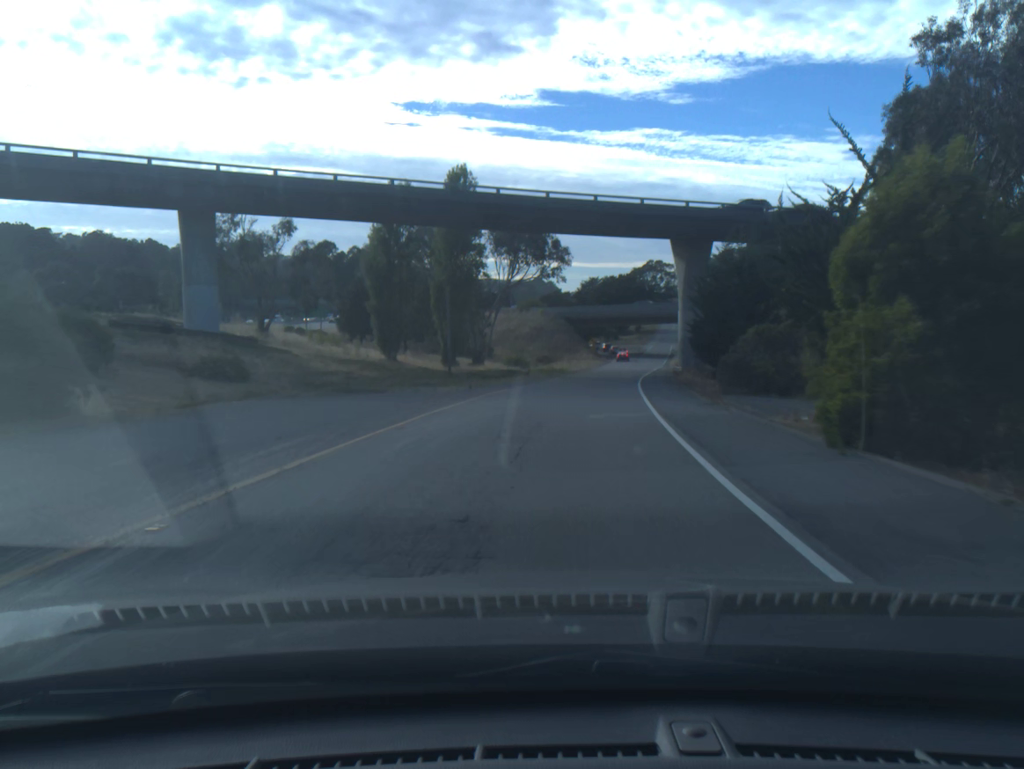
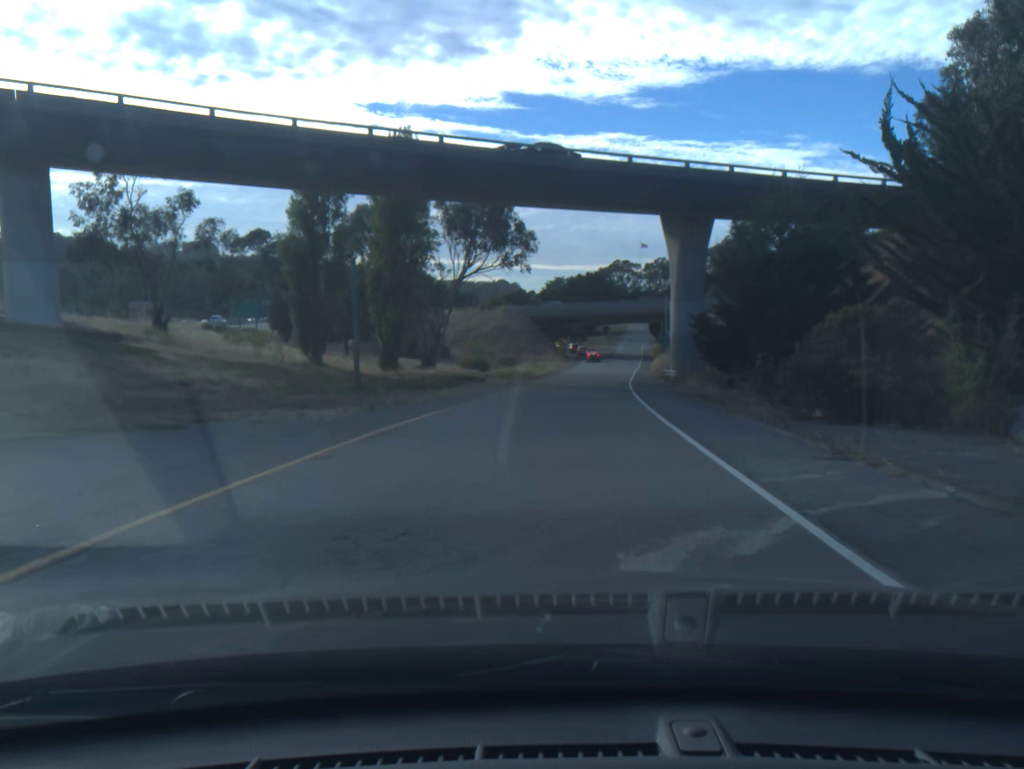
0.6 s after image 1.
(+0.2, +11.4) m; +2°
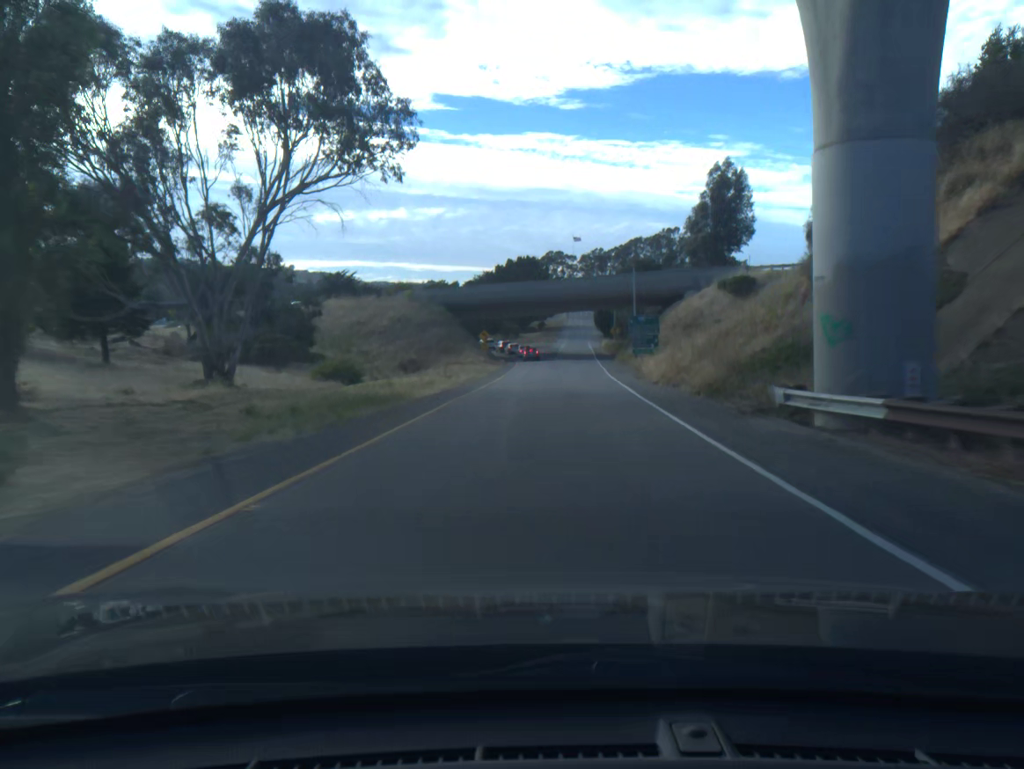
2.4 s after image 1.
(+1.7, +33.6) m; +5°
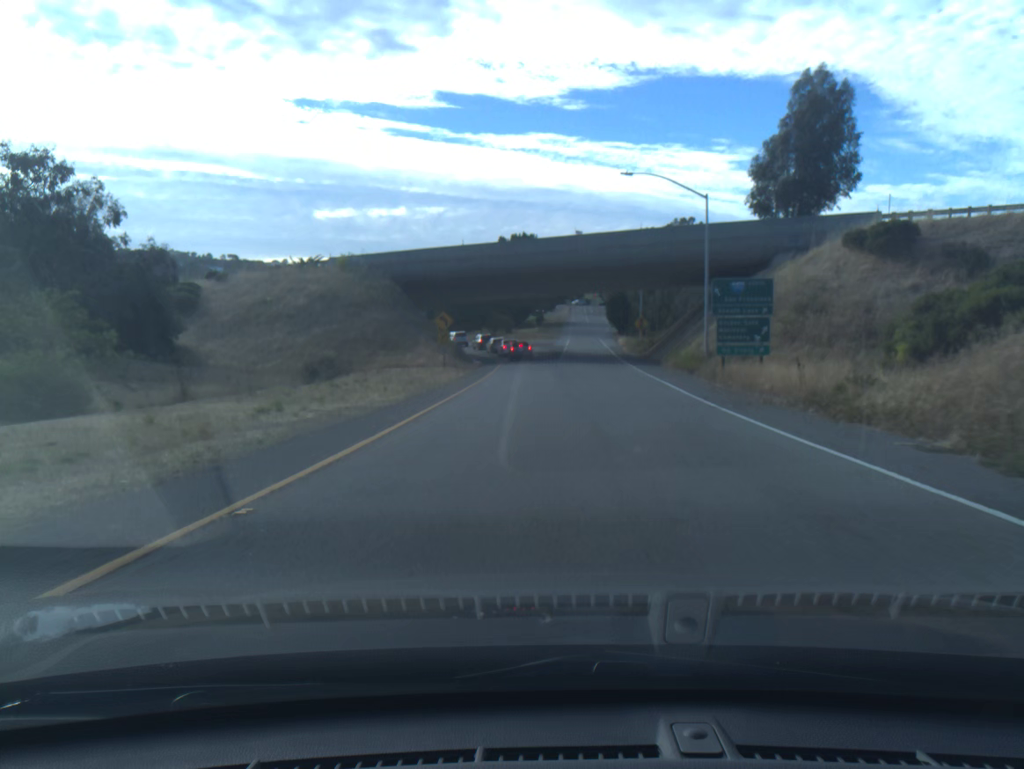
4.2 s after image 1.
(0.0, +31.5) m; 0°
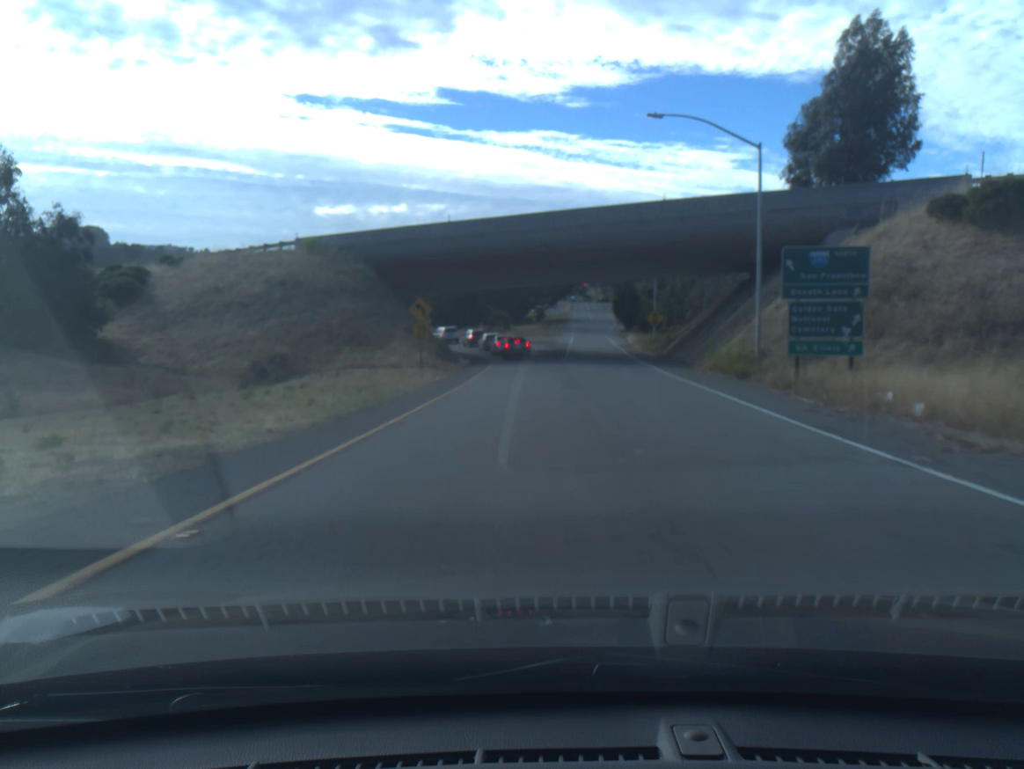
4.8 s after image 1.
(0.0, +9.4) m; 0°
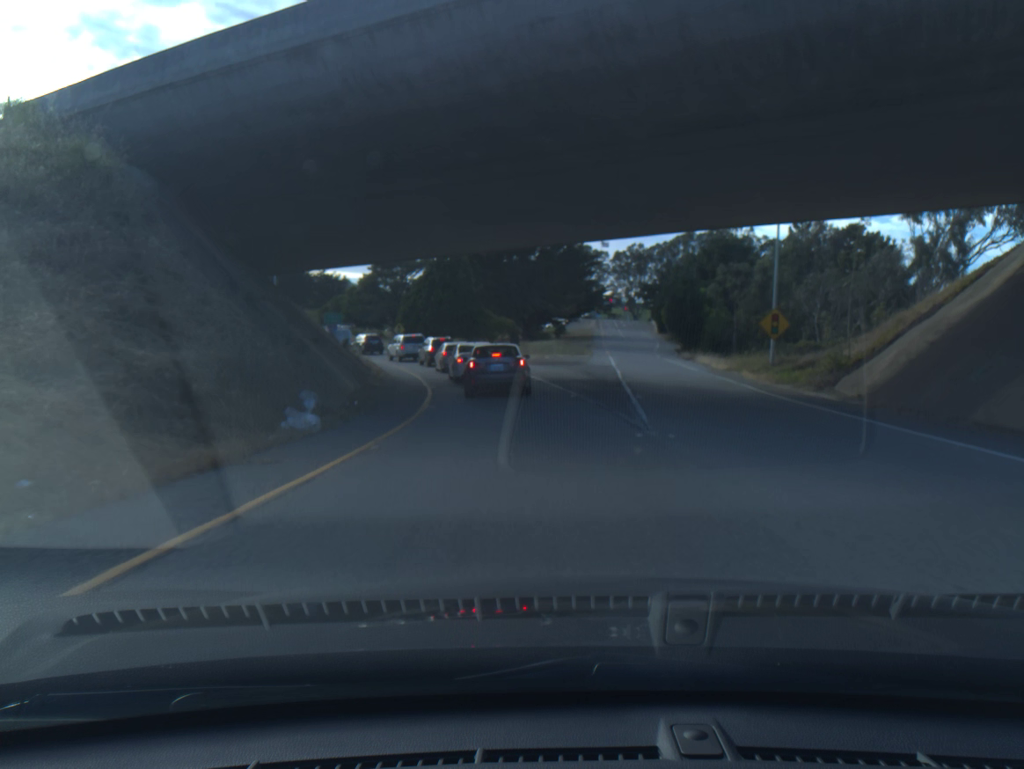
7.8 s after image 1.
(-0.2, +34.2) m; -1°
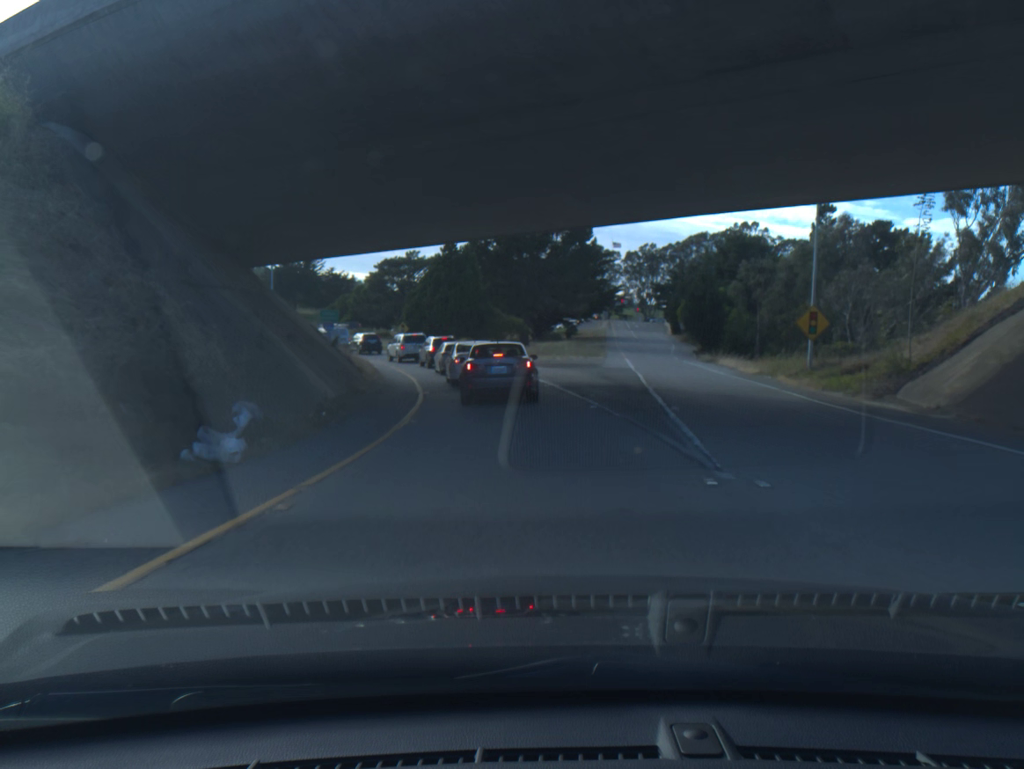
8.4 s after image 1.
(0.0, +4.2) m; -1°
